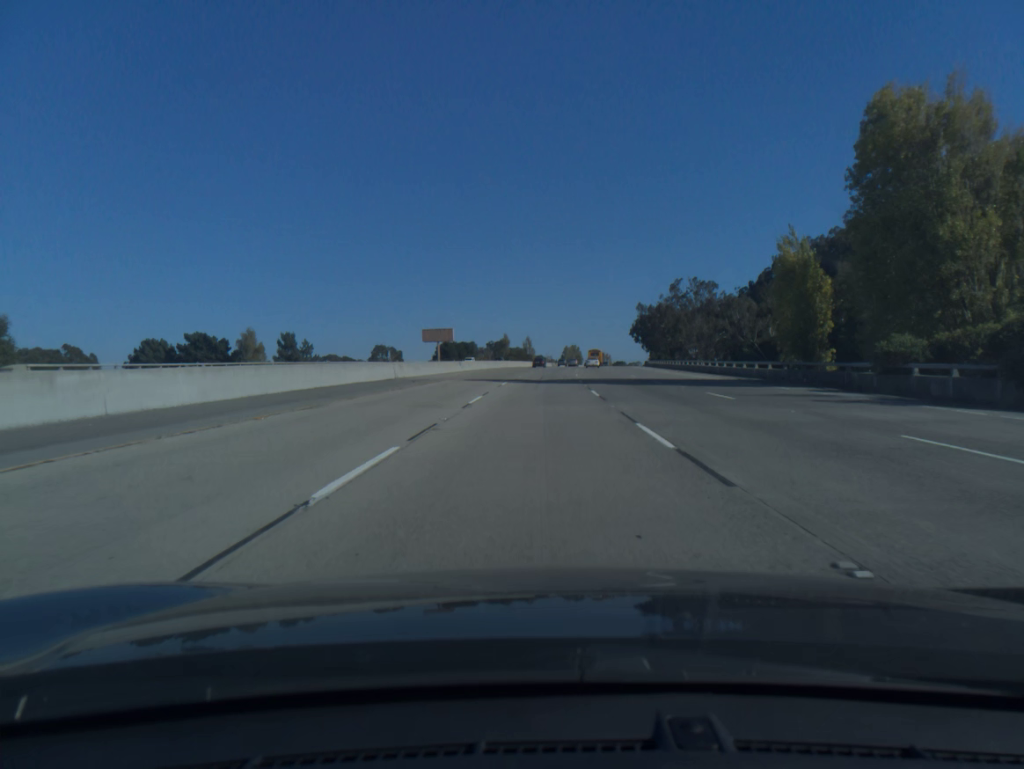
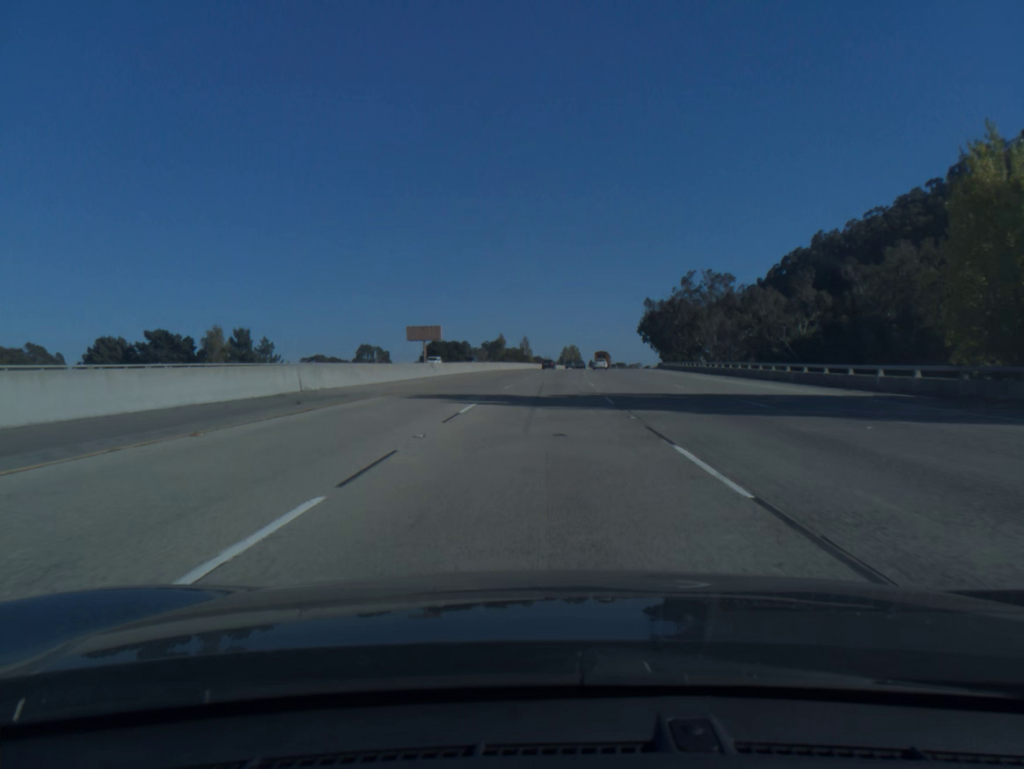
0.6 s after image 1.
(0.0, +17.7) m; 0°
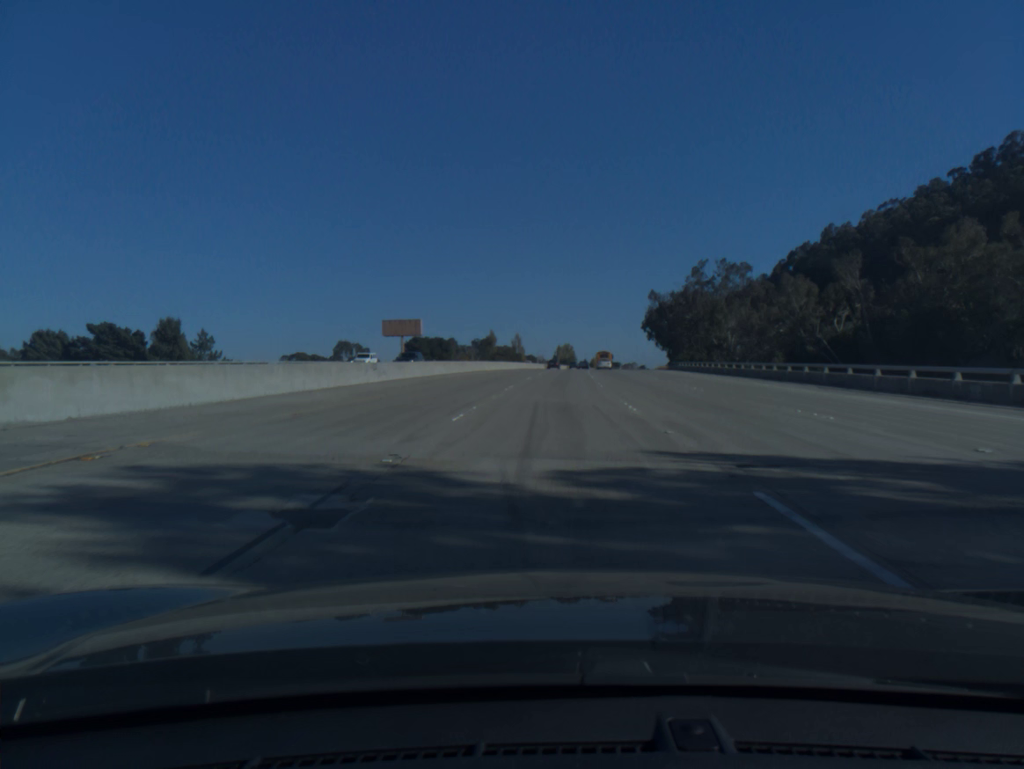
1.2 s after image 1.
(+0.1, +17.7) m; 0°
